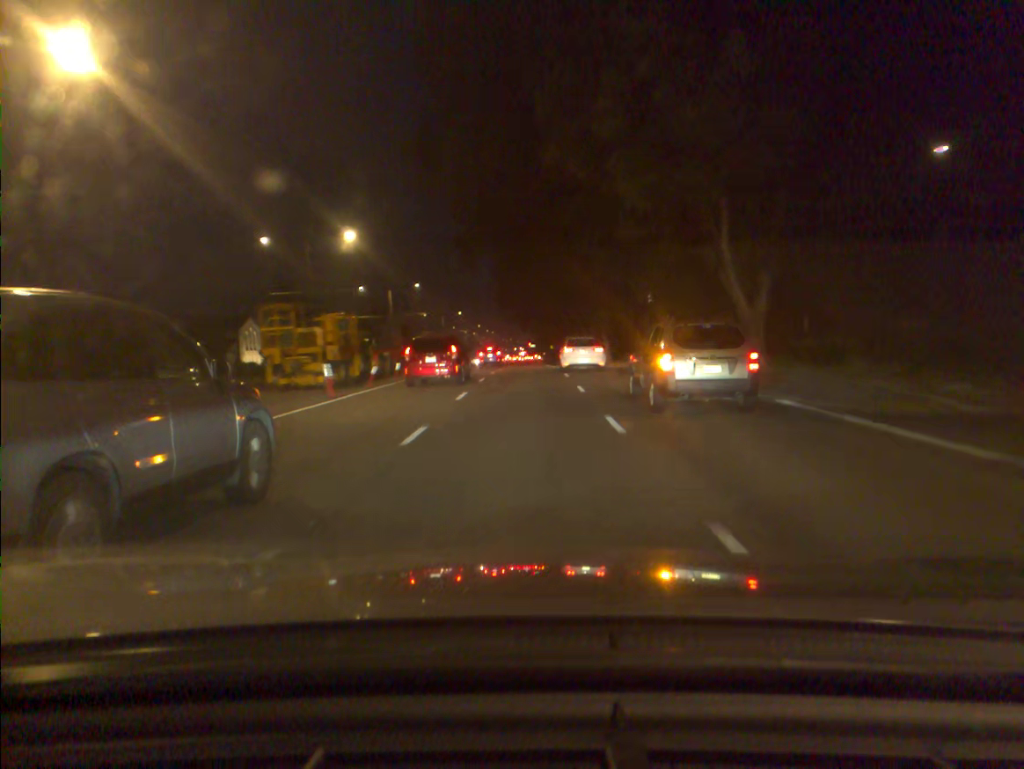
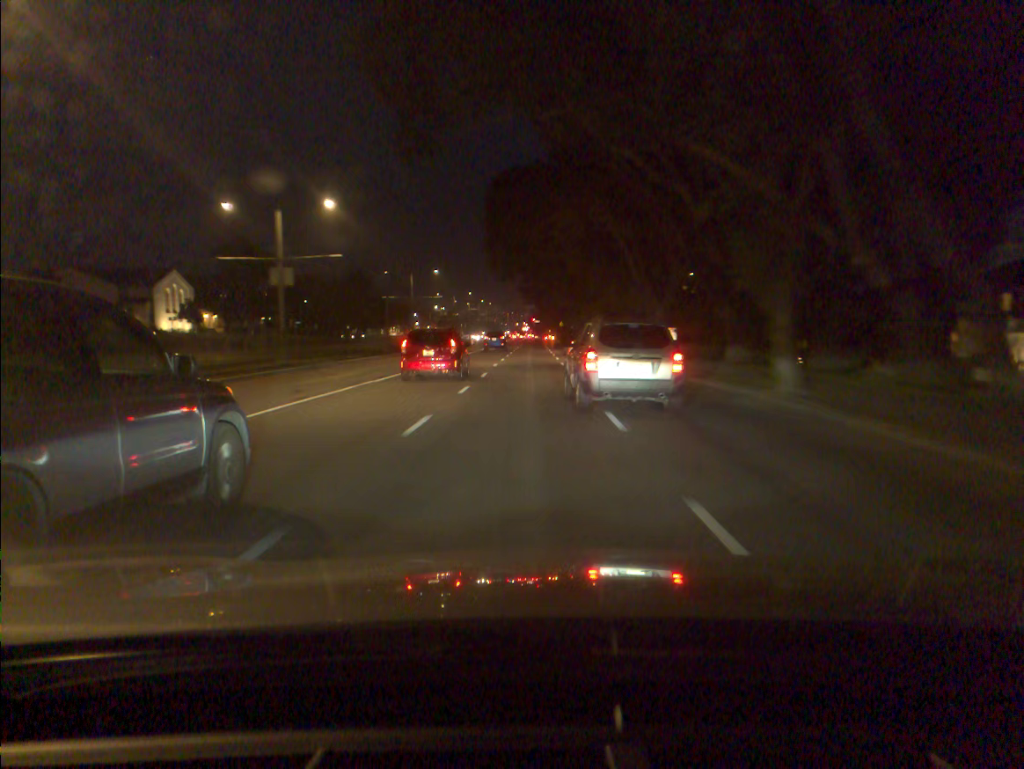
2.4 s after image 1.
(+0.2, +39.6) m; 0°
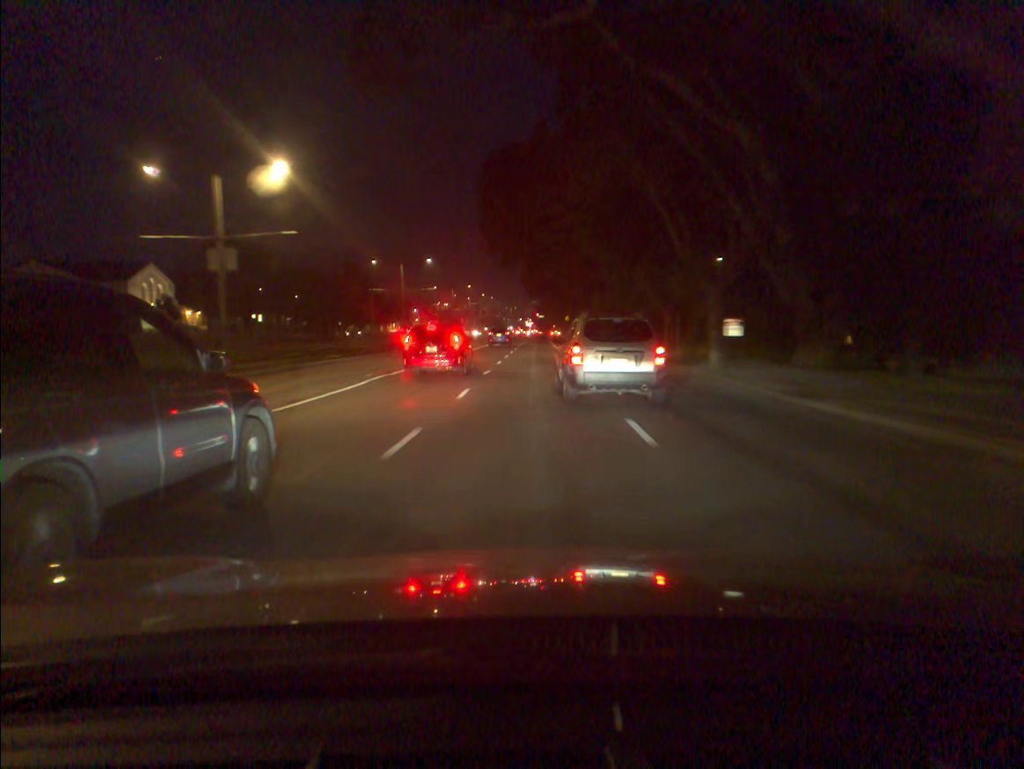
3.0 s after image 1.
(0.0, +9.9) m; 0°
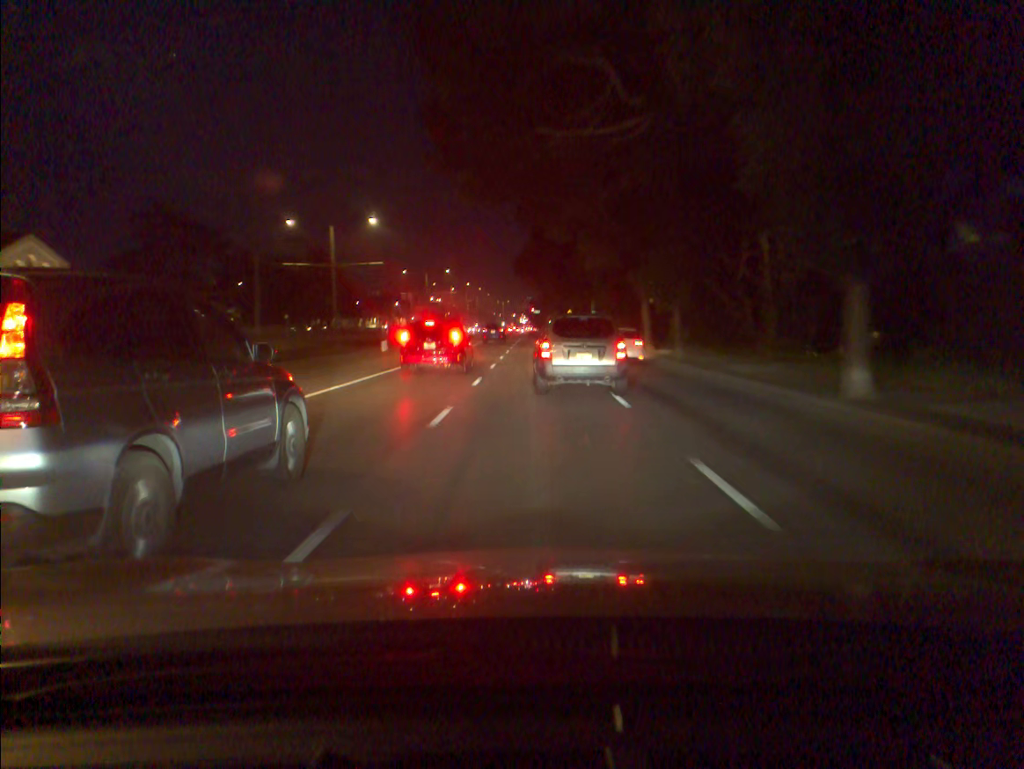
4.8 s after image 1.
(0.0, +29.0) m; 0°
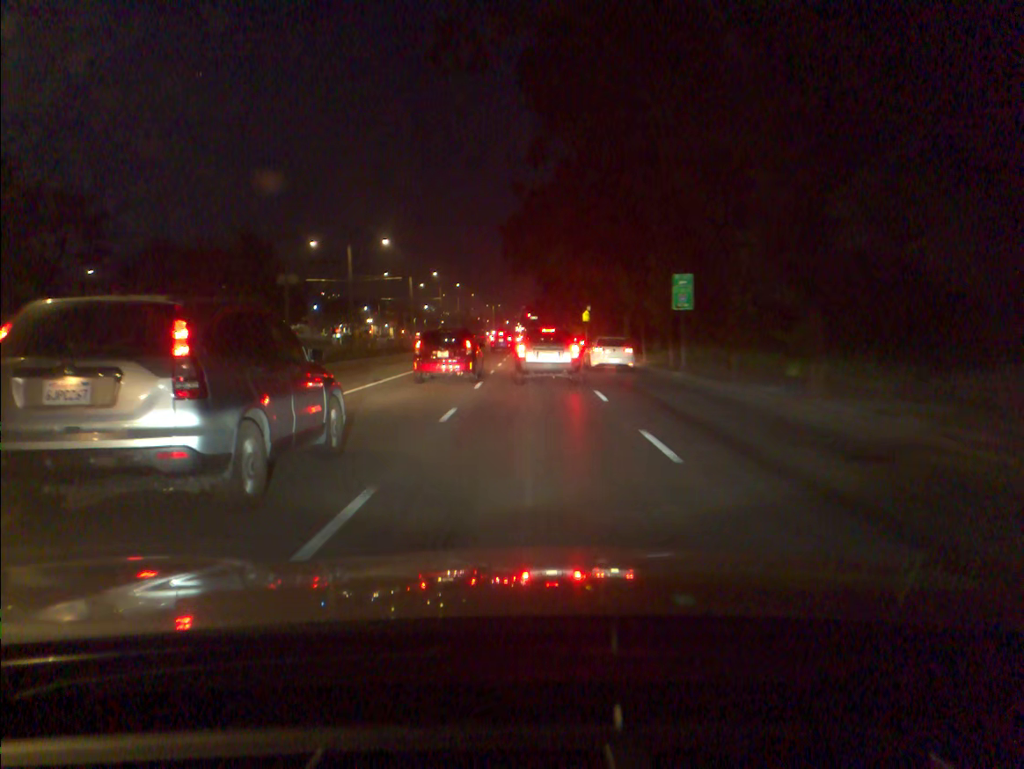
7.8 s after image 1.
(+0.3, +45.5) m; 0°
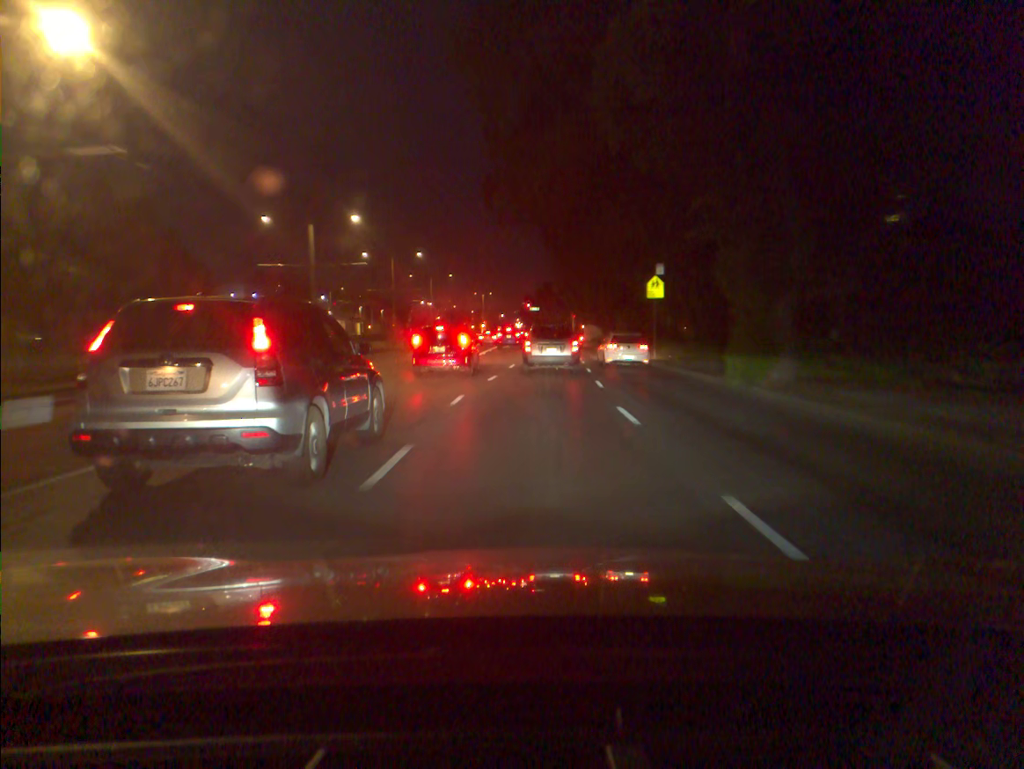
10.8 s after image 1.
(-0.1, +45.1) m; 0°
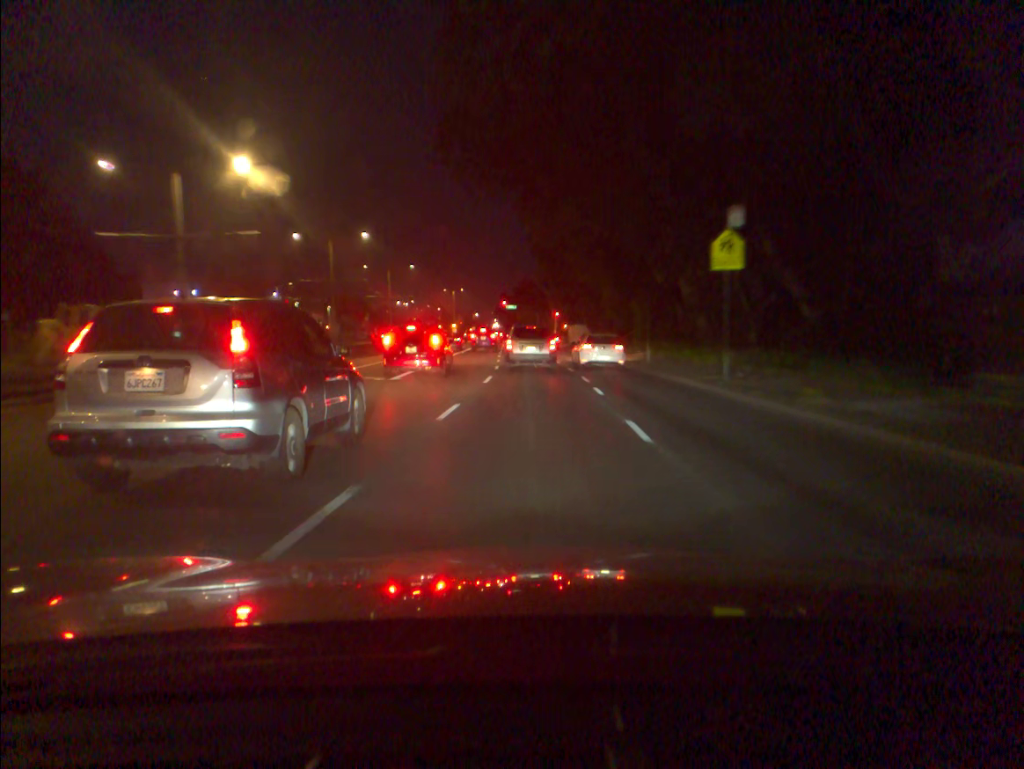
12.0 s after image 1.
(+0.3, +17.5) m; +2°
